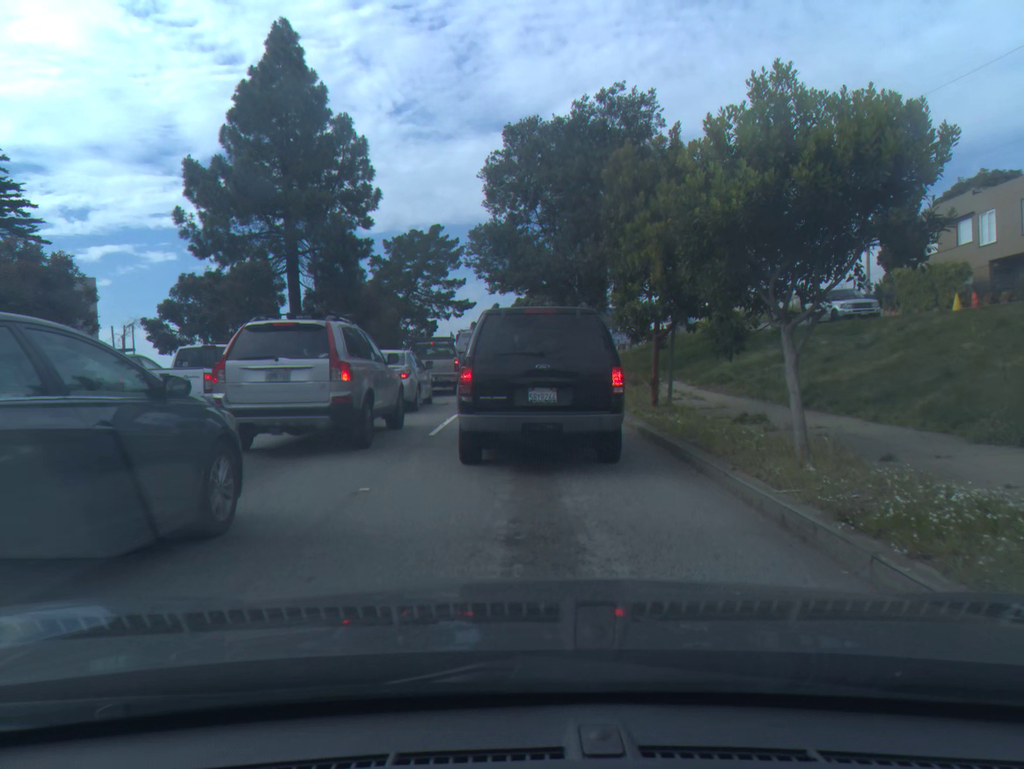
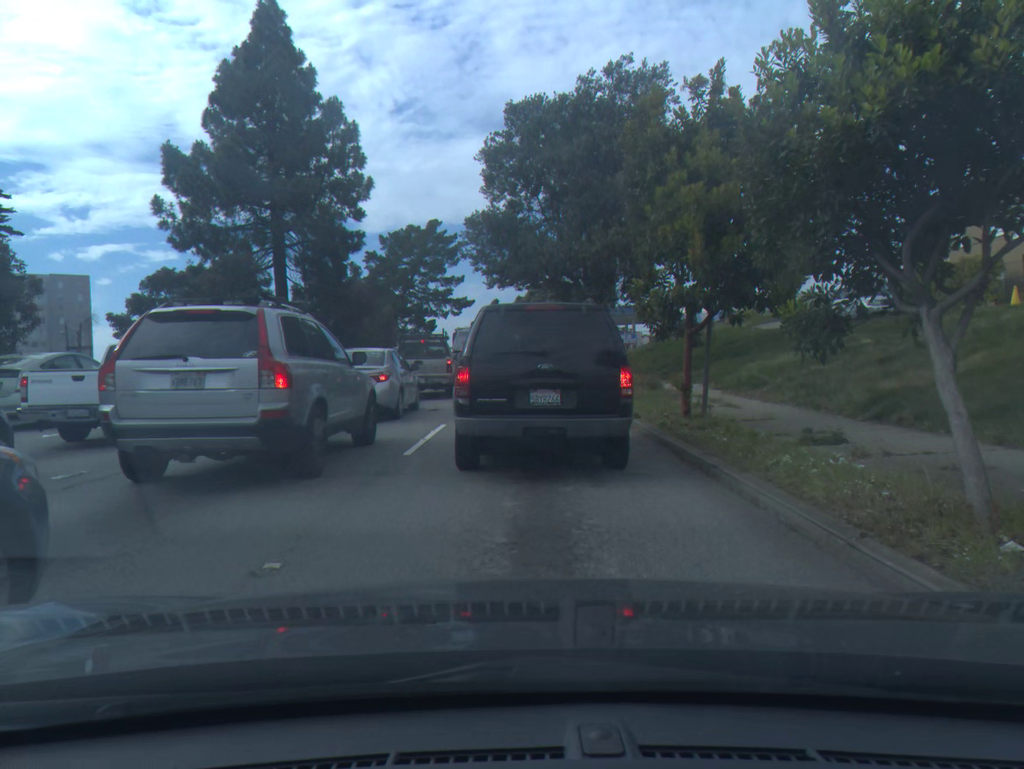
(0.0, +2.7) m; 0°
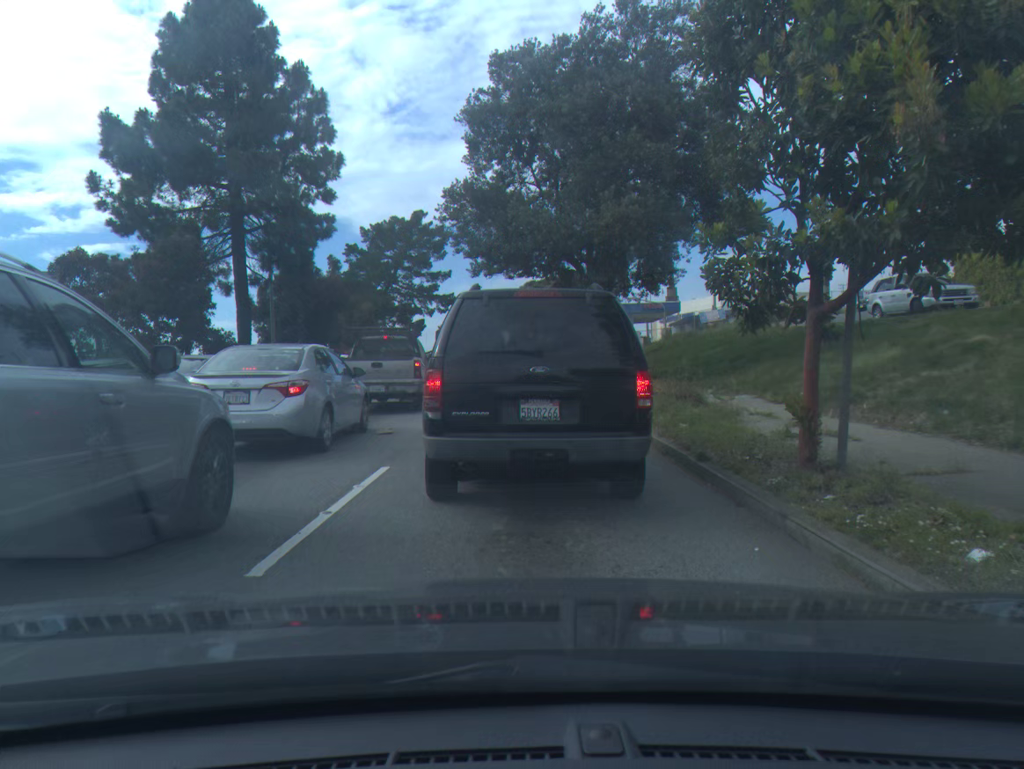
(0.0, +5.4) m; +1°
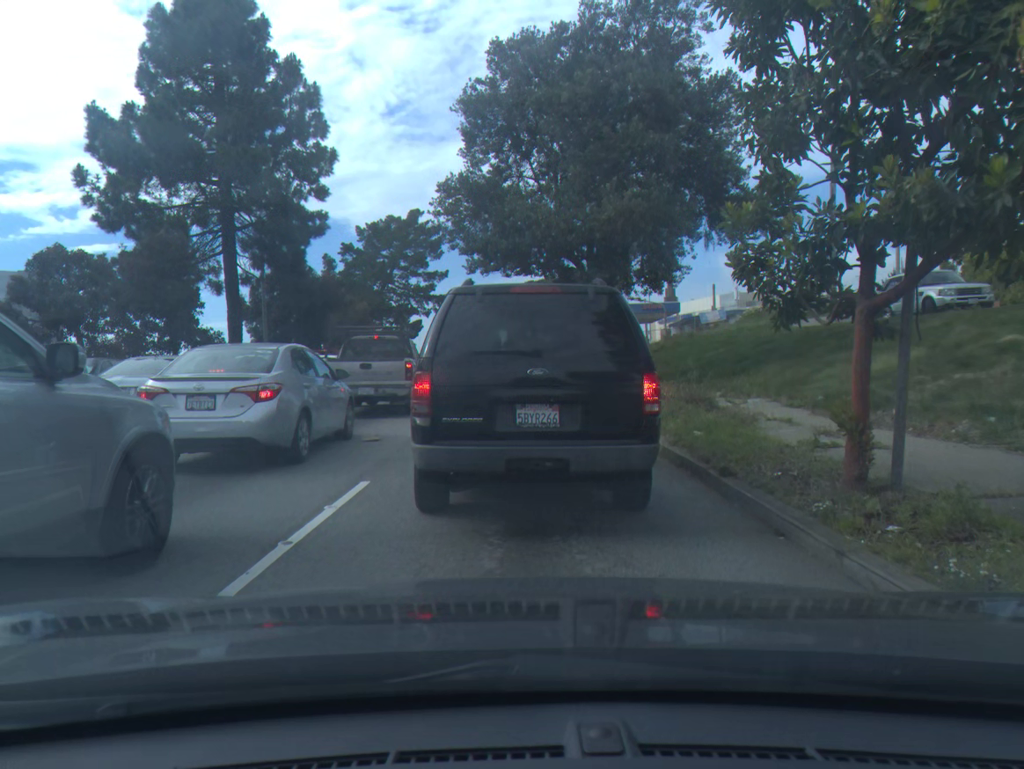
(0.0, +1.0) m; 0°
